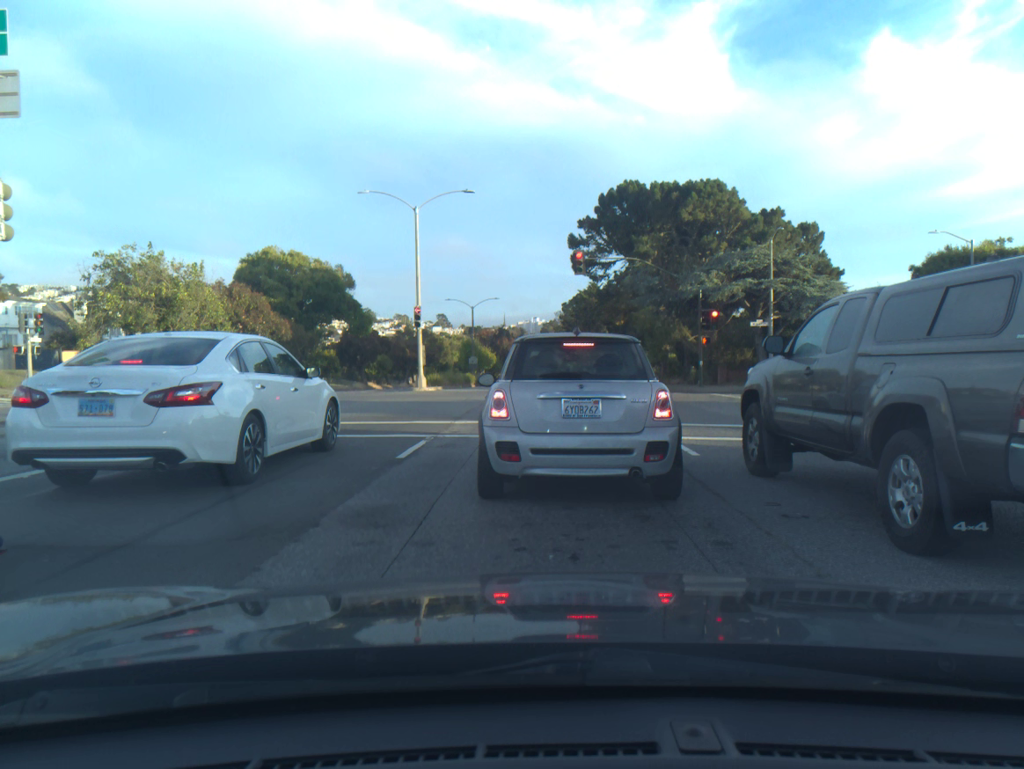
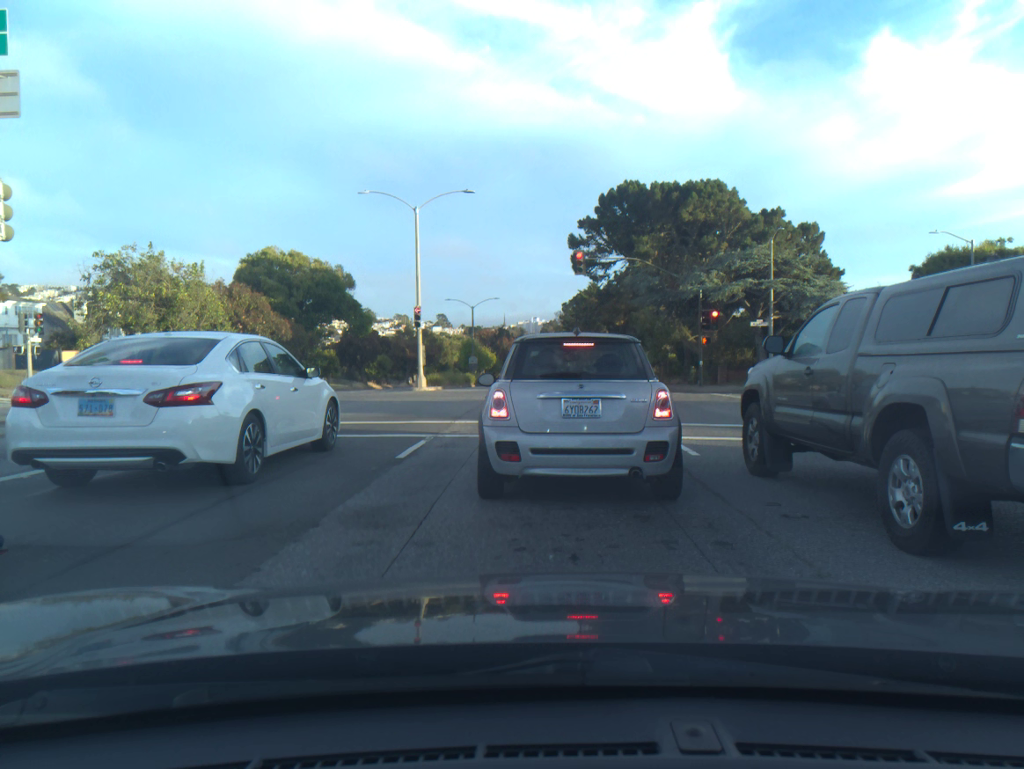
(0.0, 0.0) m; 0°
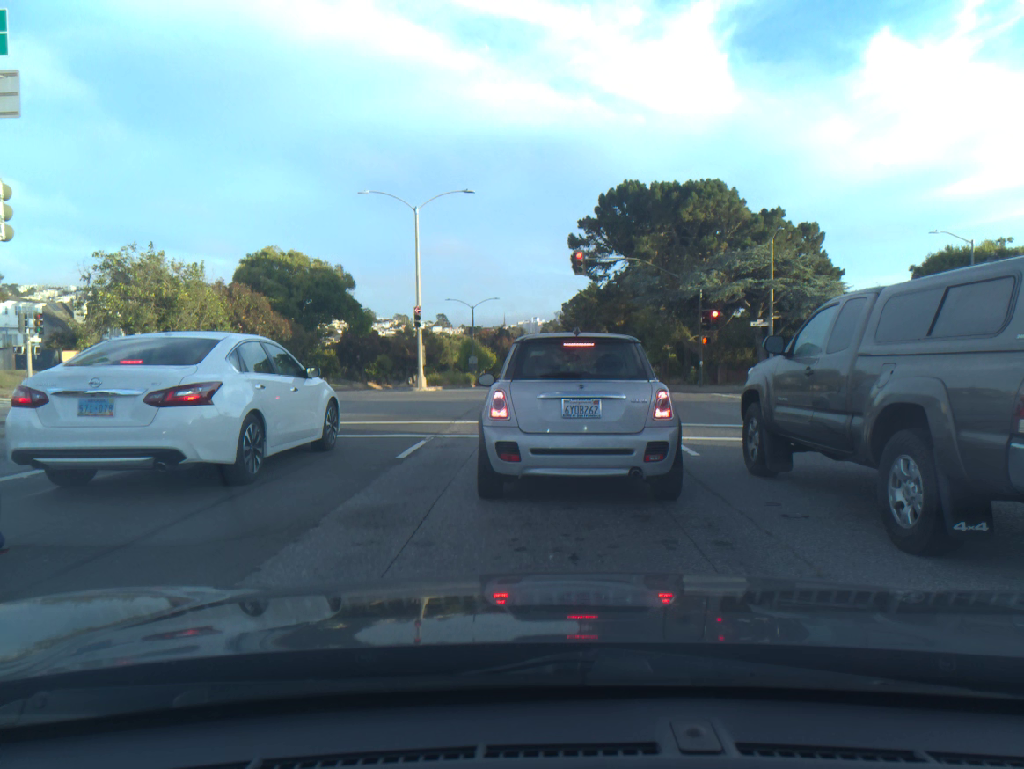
(0.0, 0.0) m; 0°
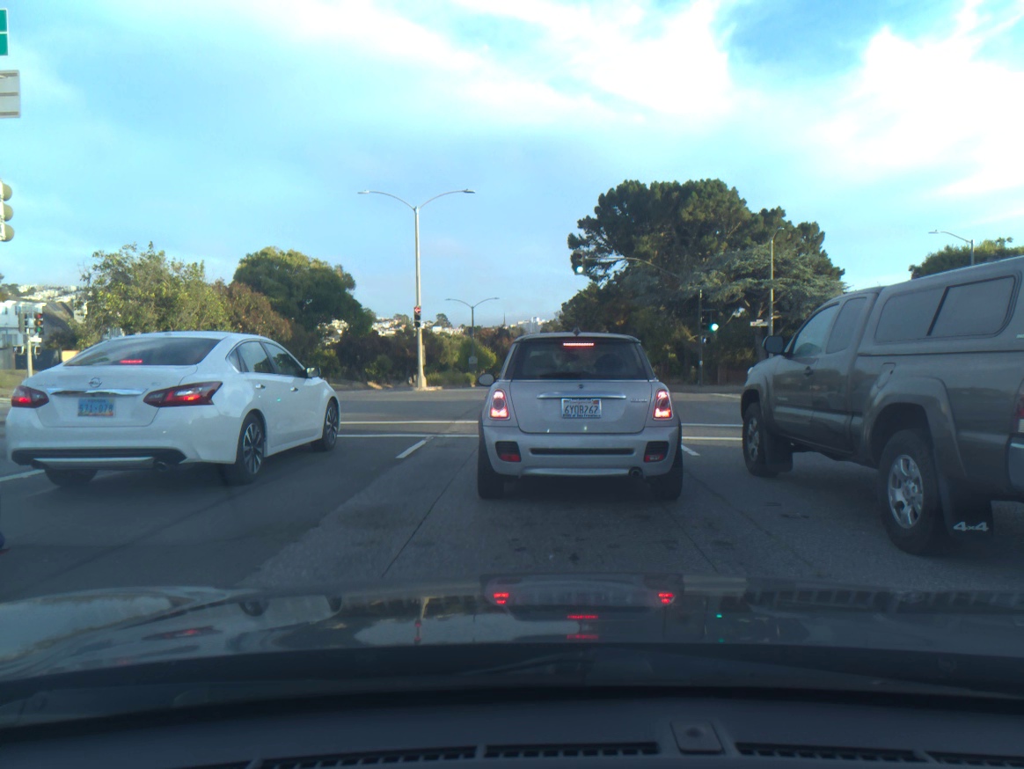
(0.0, 0.0) m; 0°
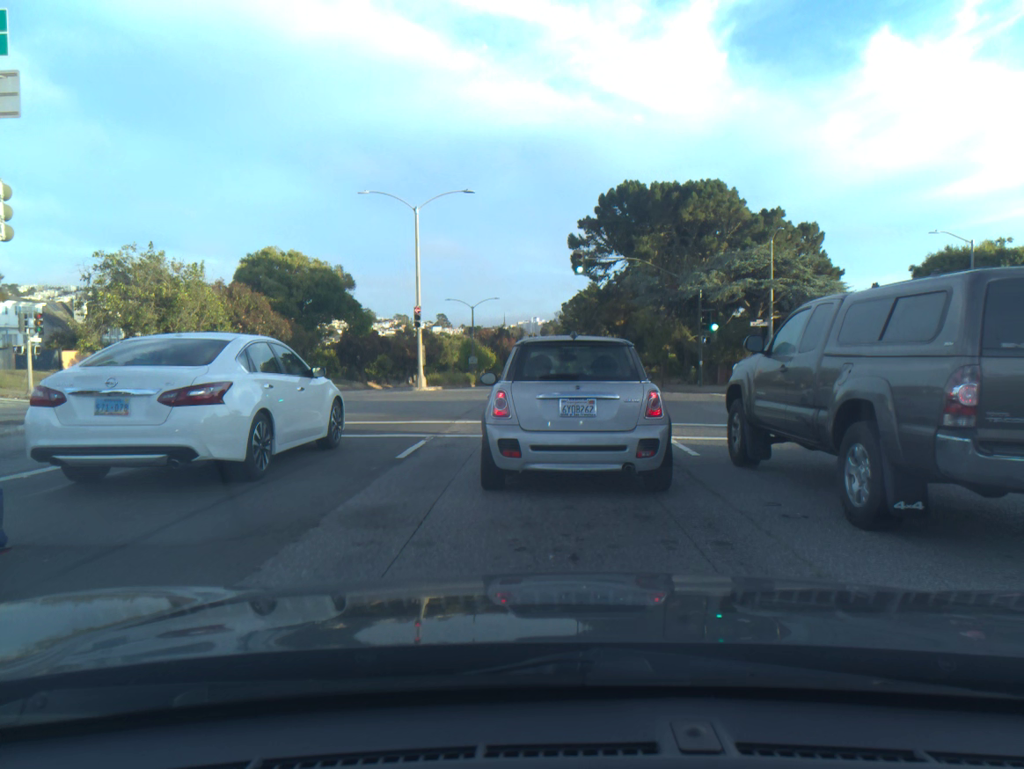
(0.0, 0.0) m; 0°
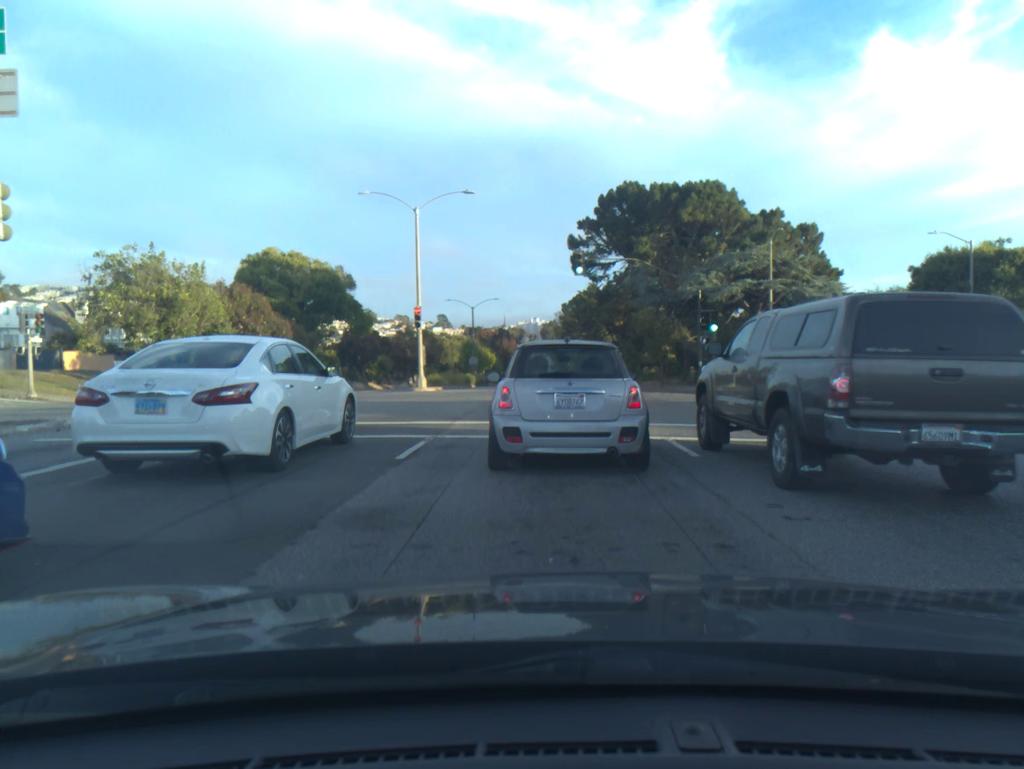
(0.0, +0.1) m; 0°
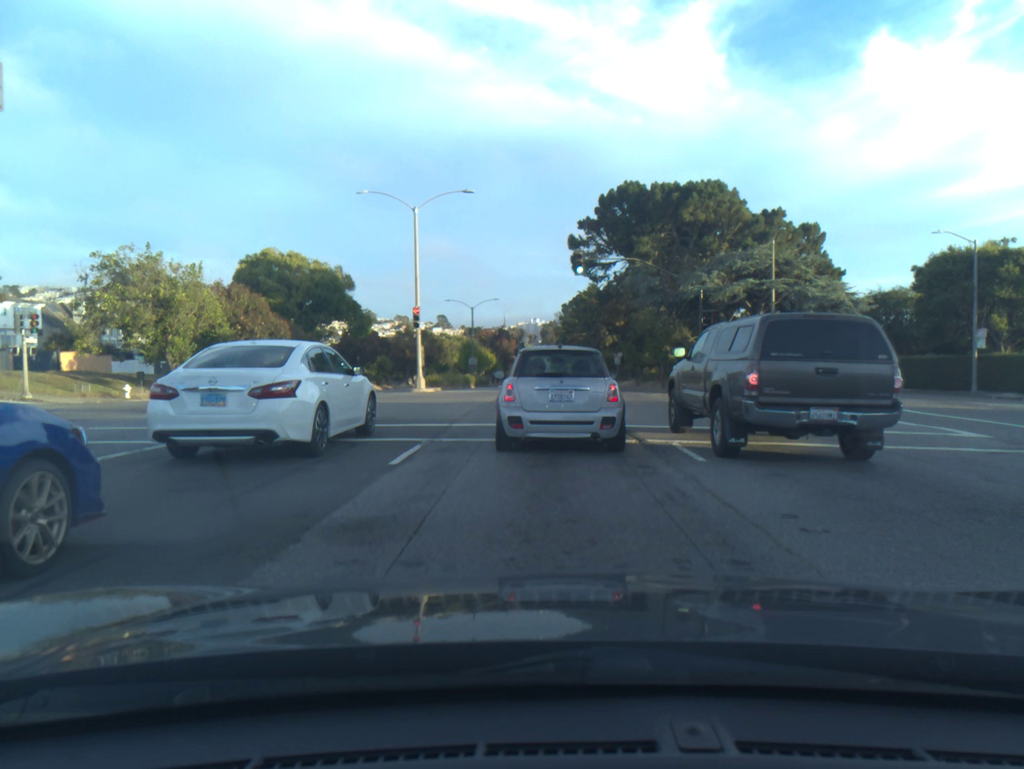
(0.0, +0.3) m; 0°
